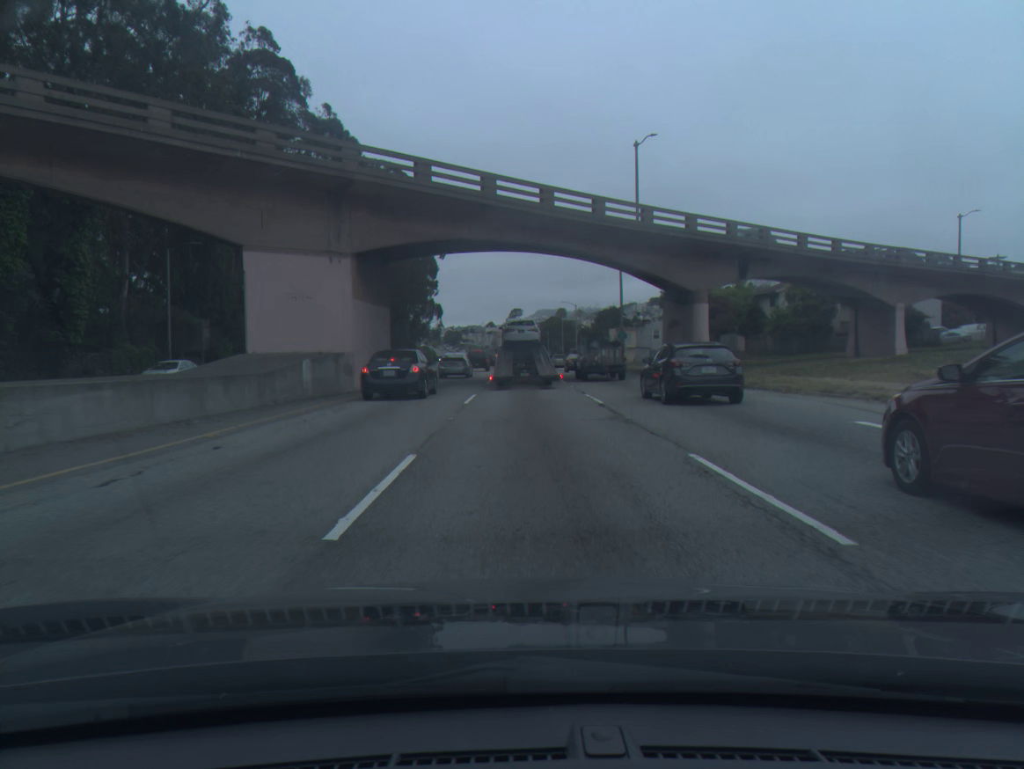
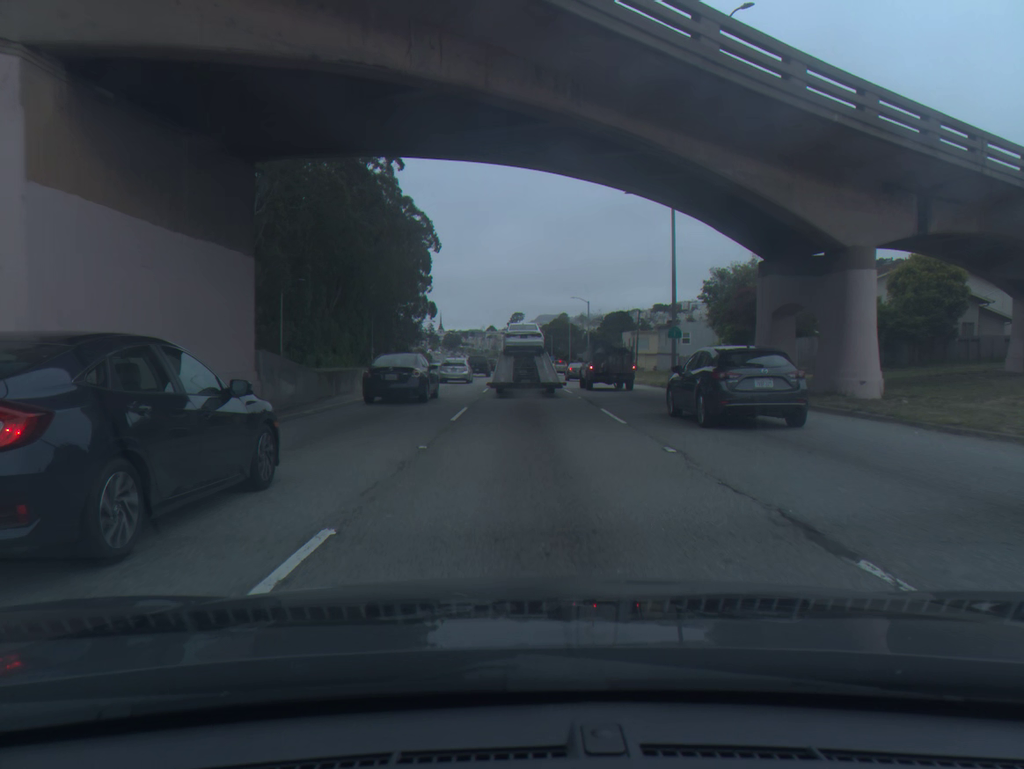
(0.0, +18.9) m; 0°
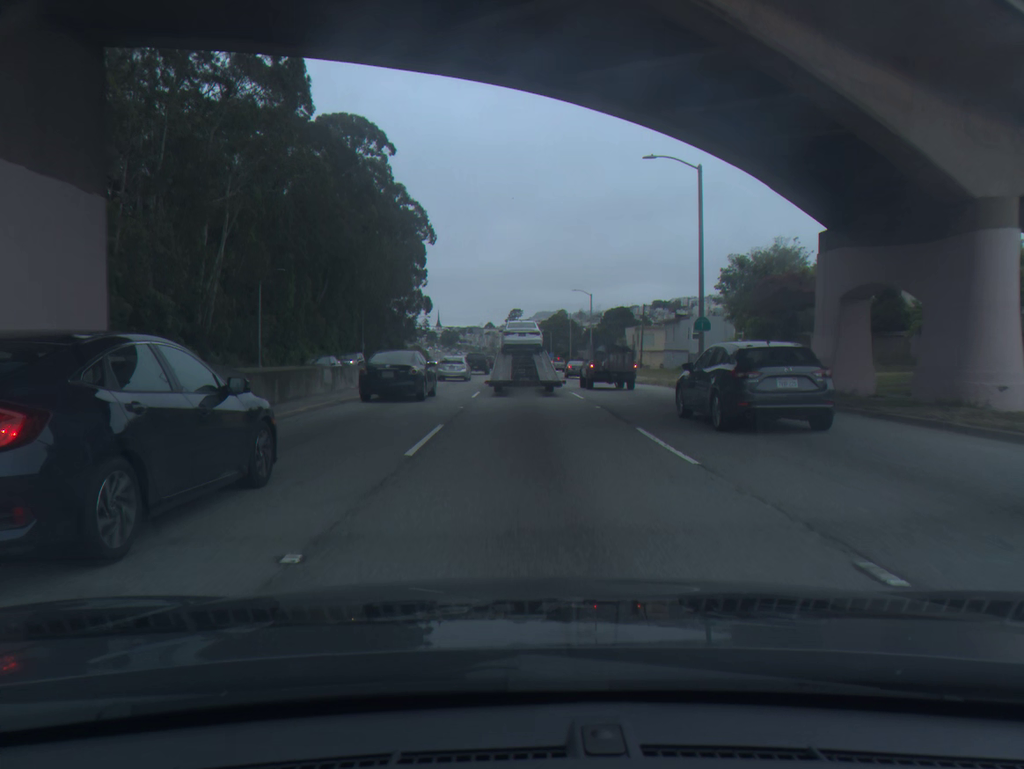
(0.0, +6.1) m; 0°
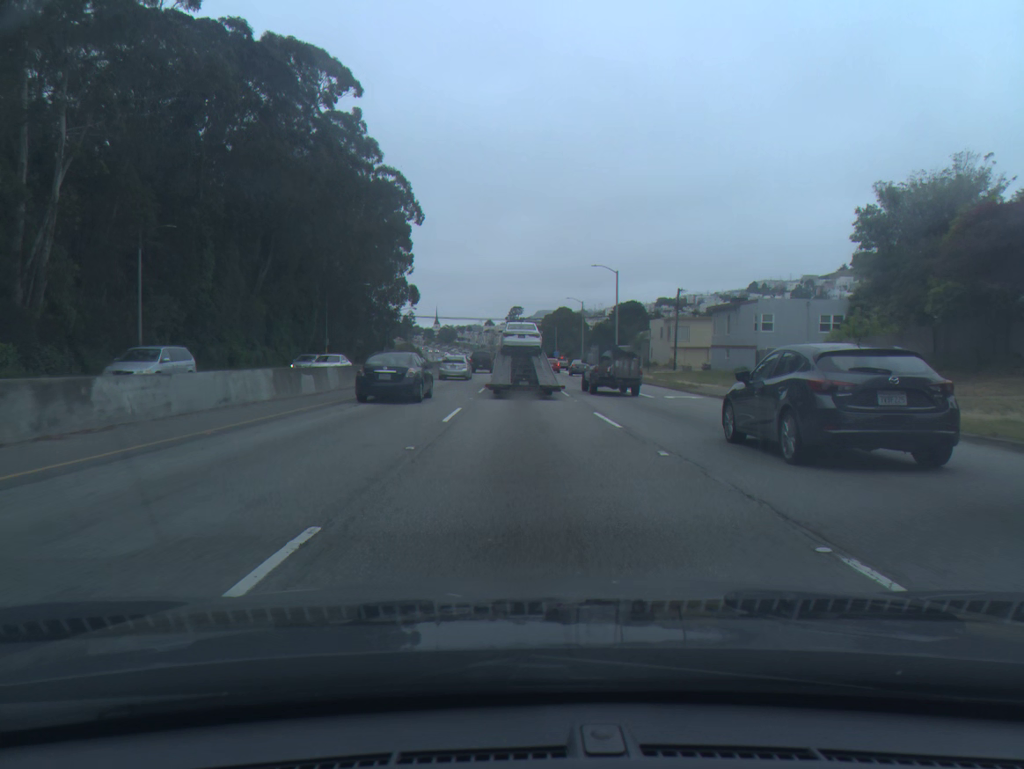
(0.0, +23.3) m; 0°
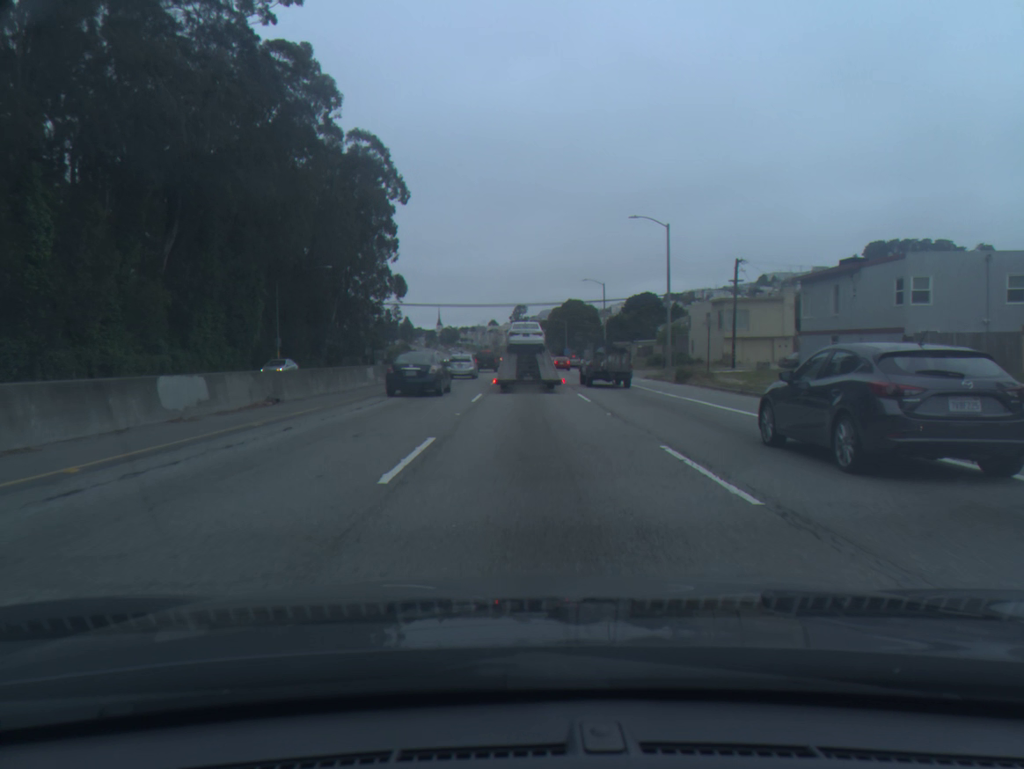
(-0.2, +22.2) m; -1°
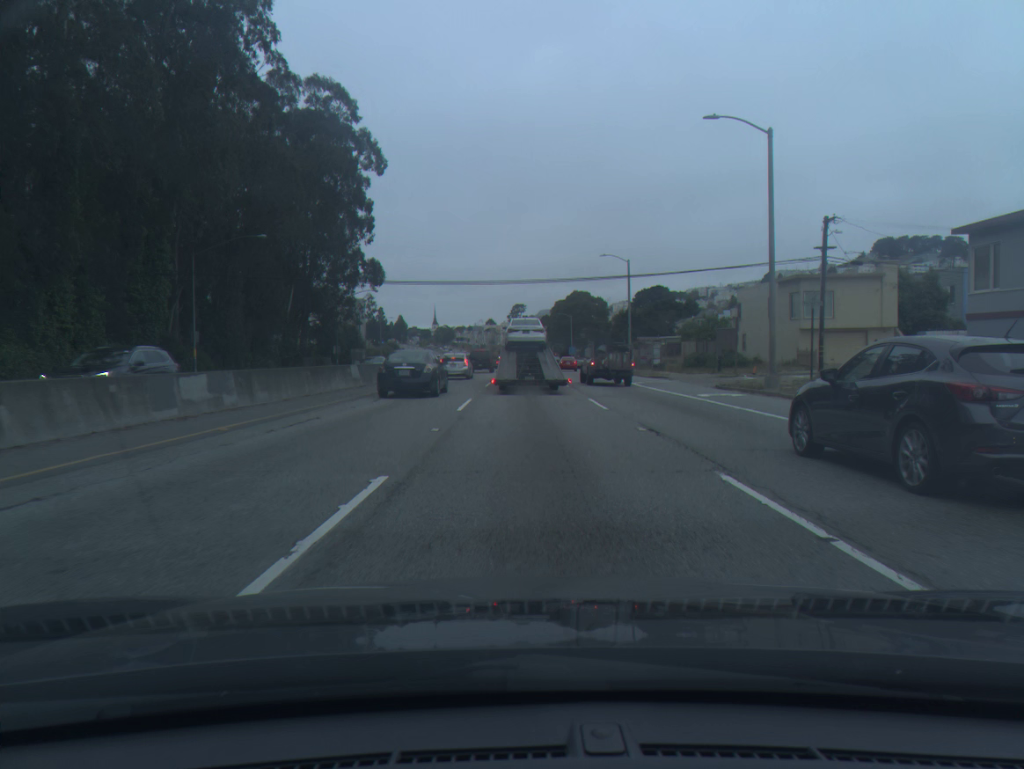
(0.0, +19.1) m; 0°
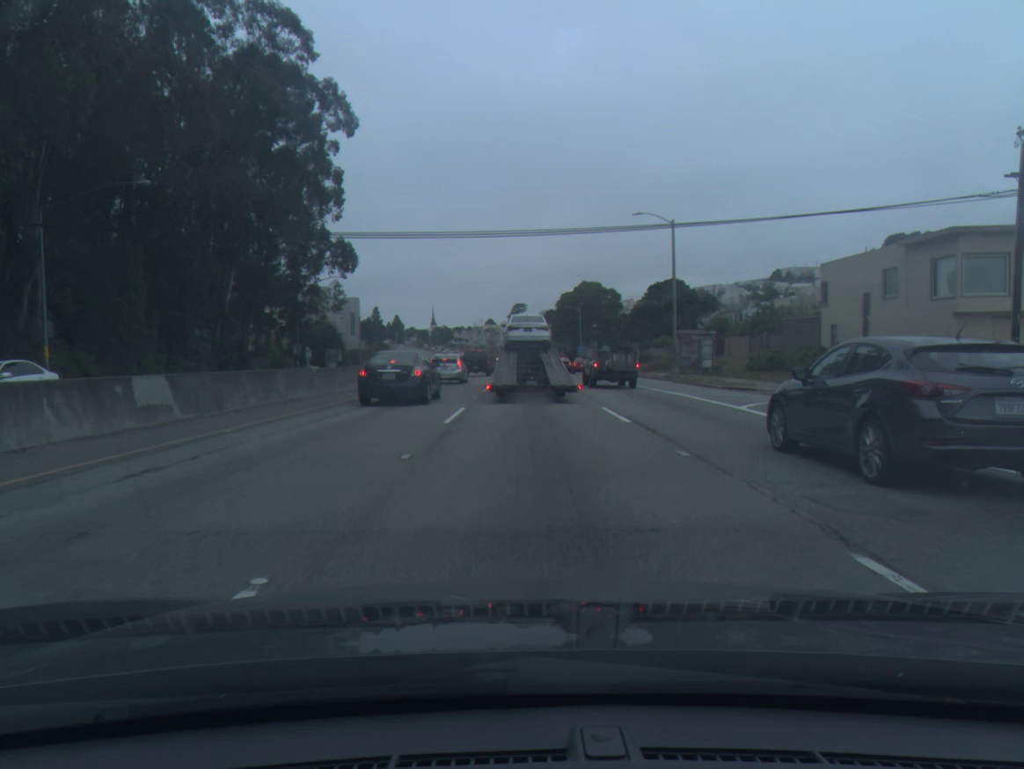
(0.0, +18.1) m; 0°
